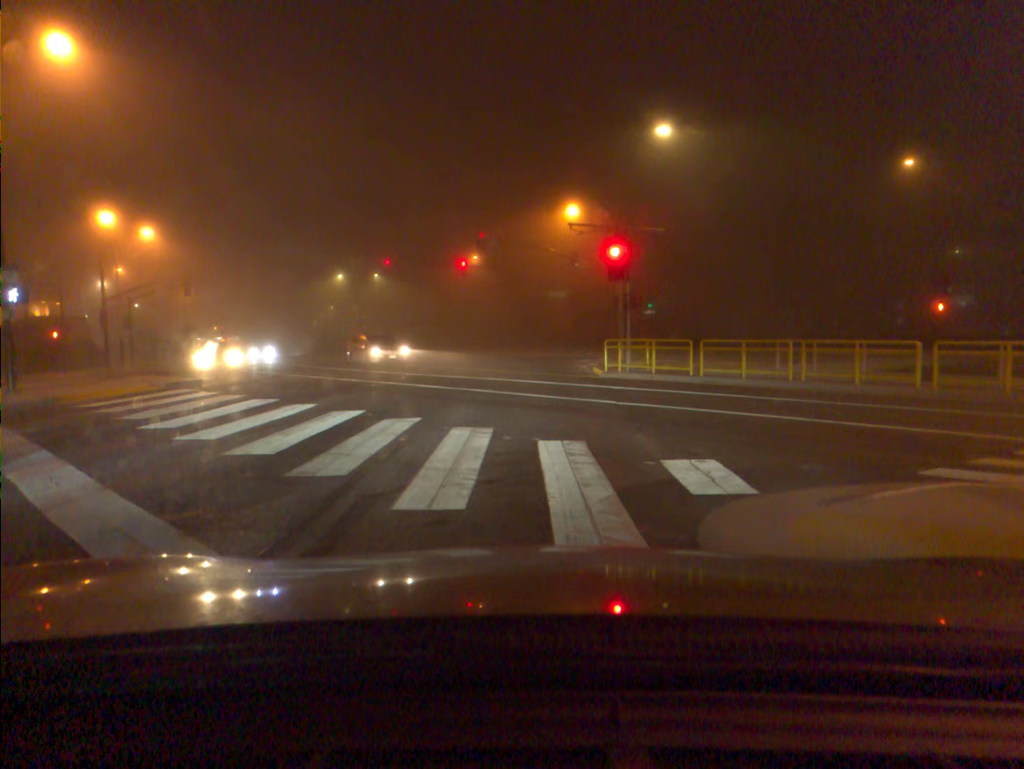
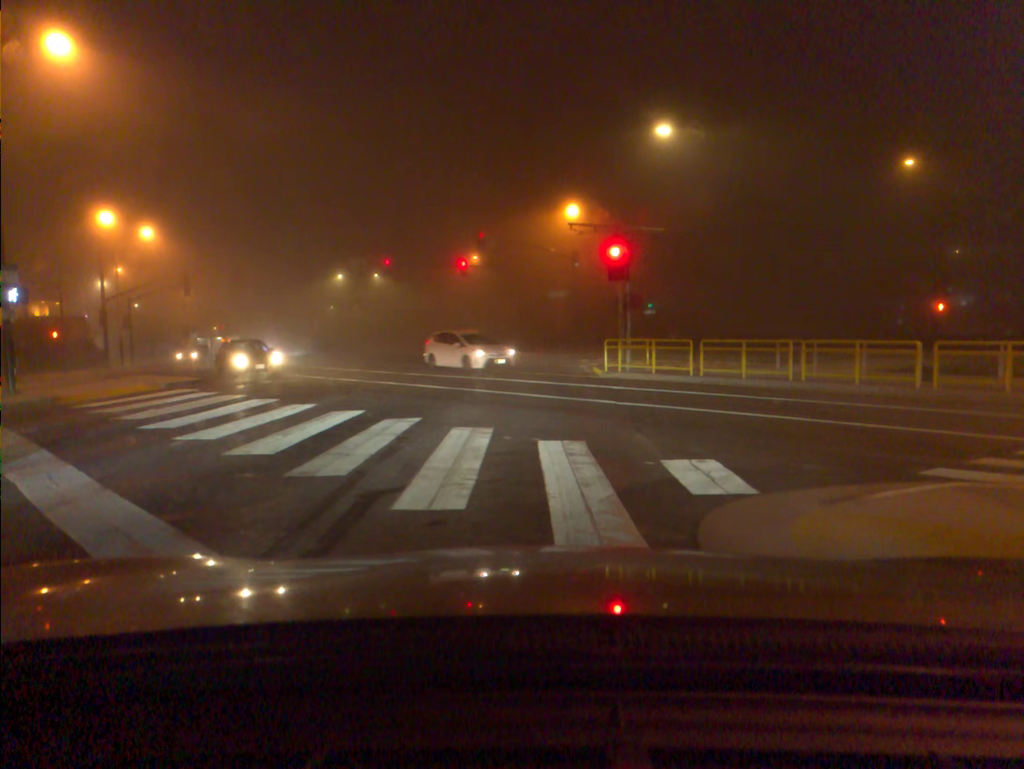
(0.0, 0.0) m; 0°
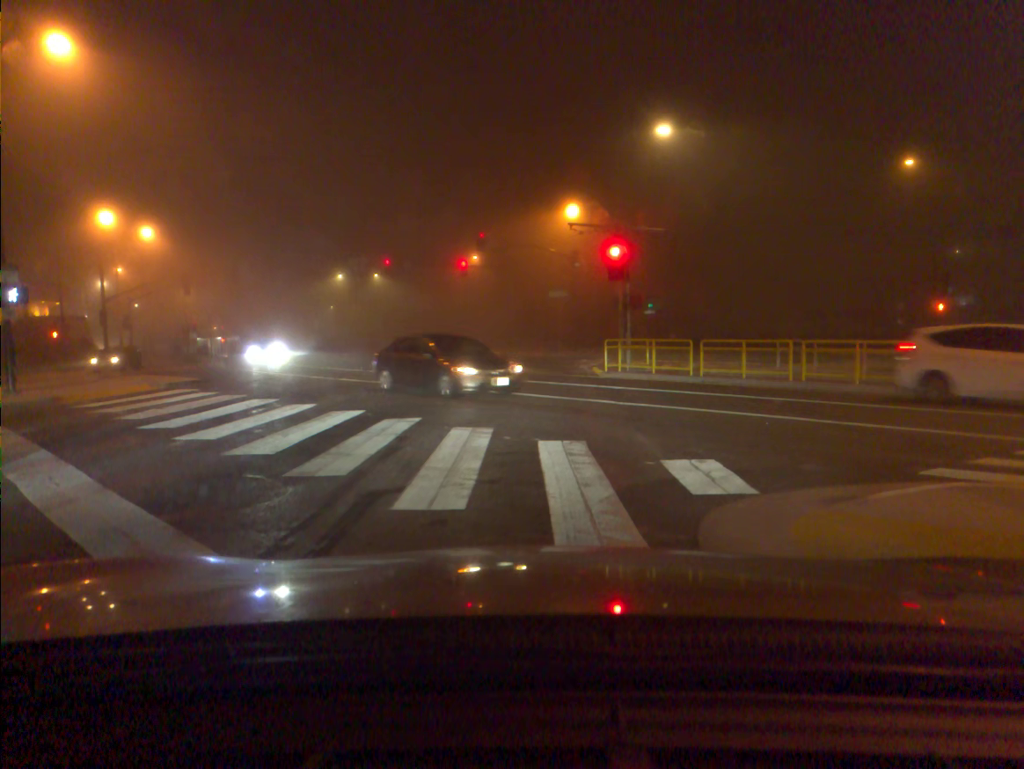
(0.0, 0.0) m; 0°
